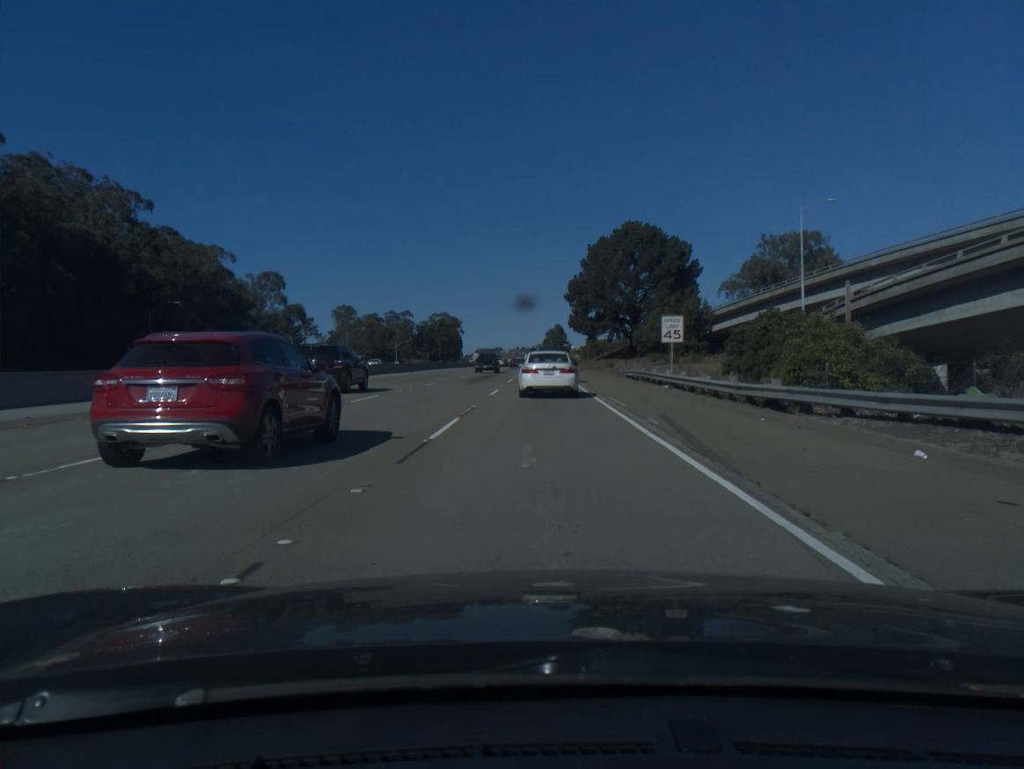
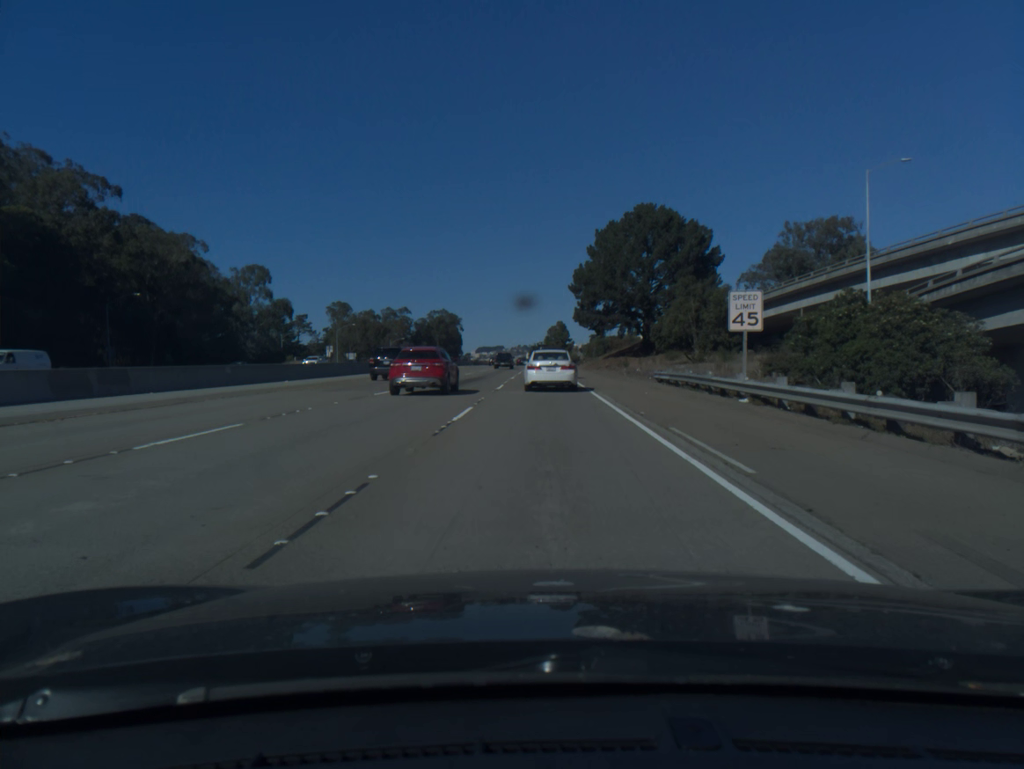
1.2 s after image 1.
(0.0, +11.9) m; 0°
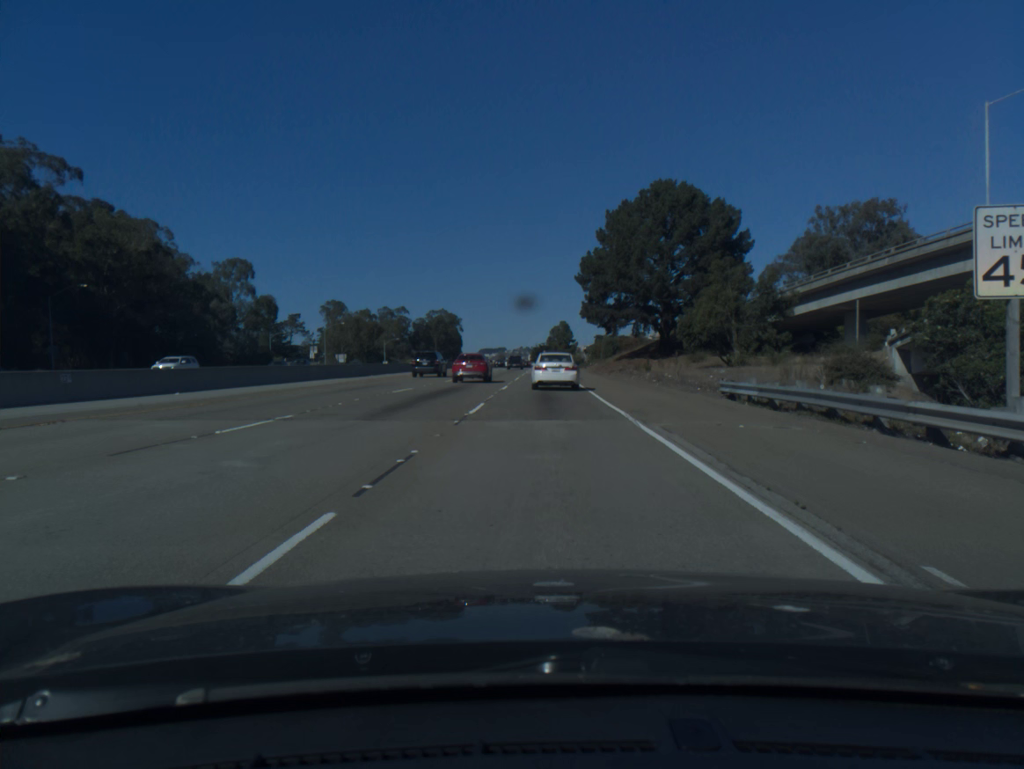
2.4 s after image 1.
(0.0, +12.4) m; 0°
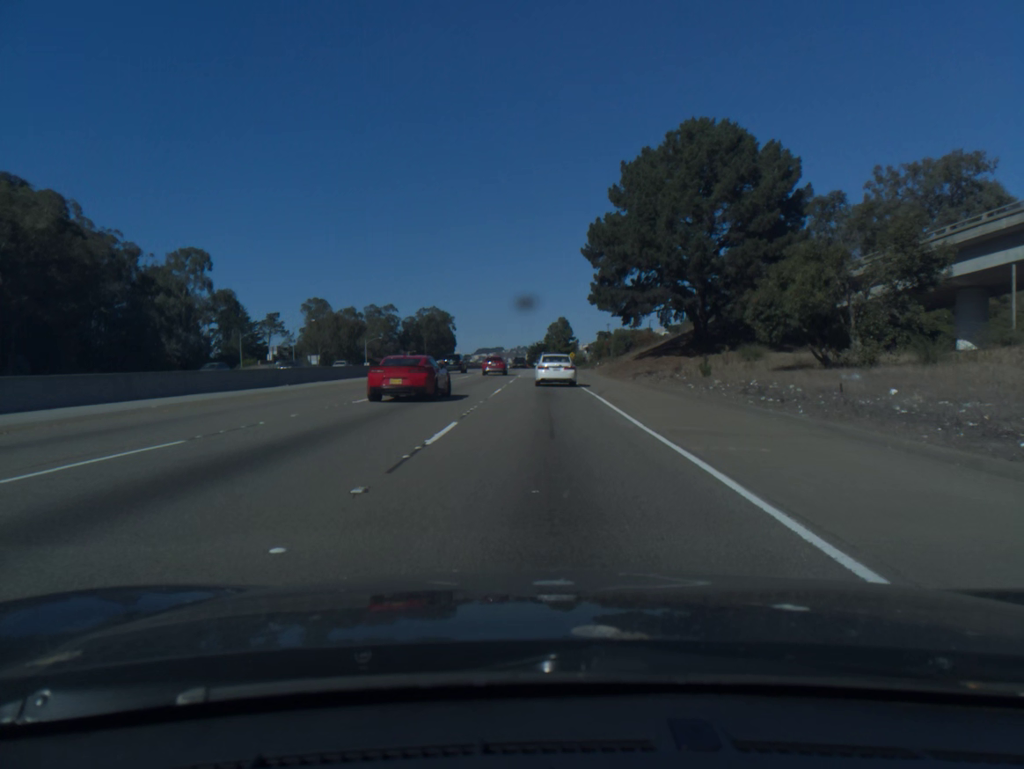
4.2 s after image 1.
(0.0, +20.0) m; +1°
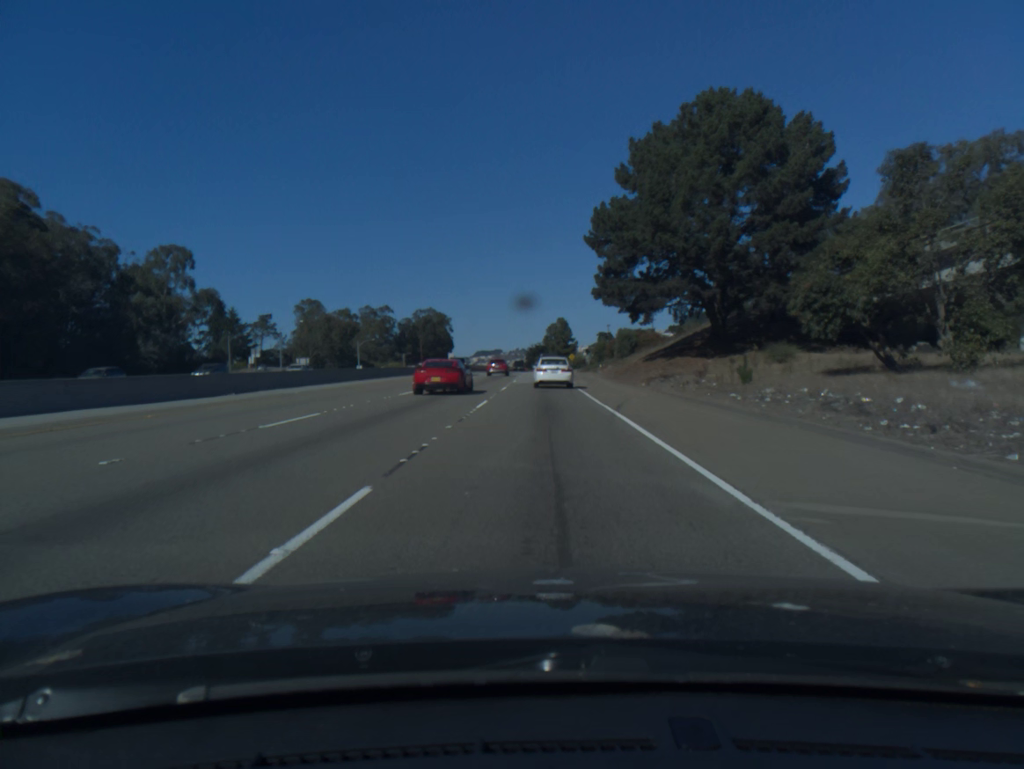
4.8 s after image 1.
(0.0, +7.2) m; 0°
